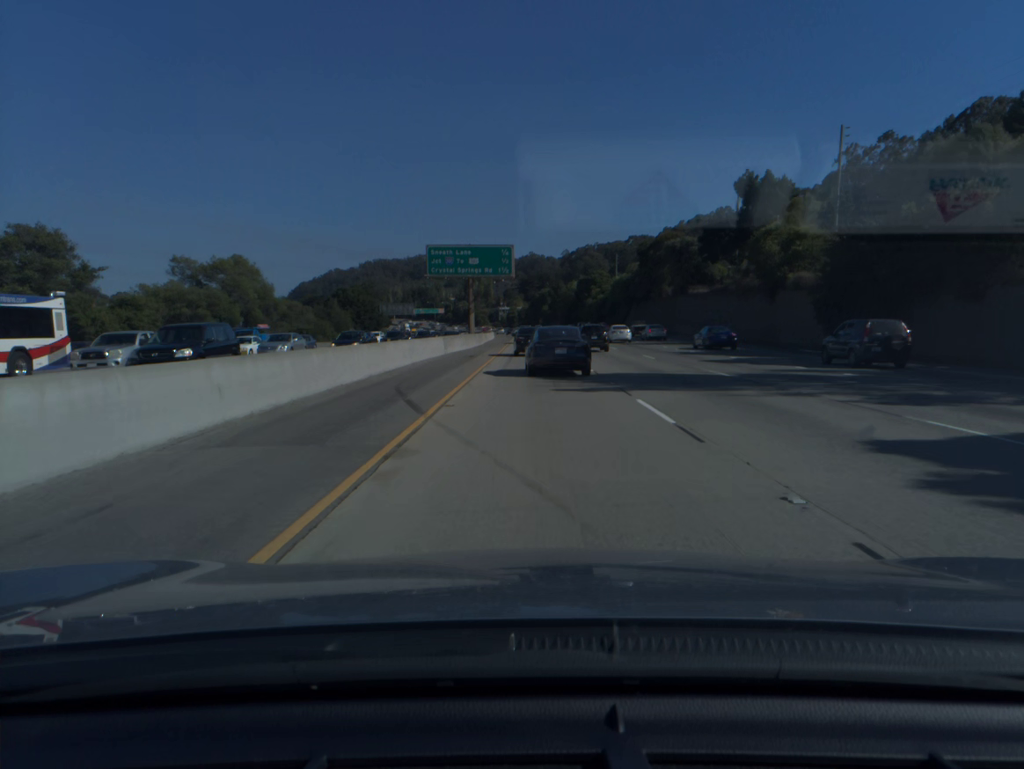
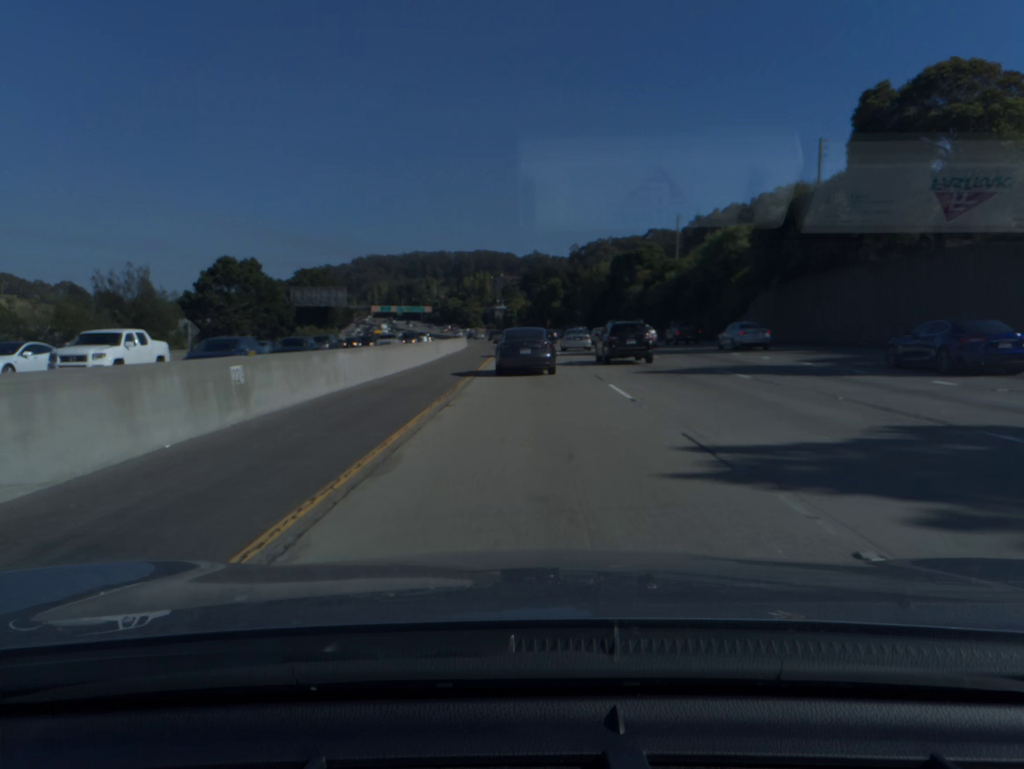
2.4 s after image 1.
(0.0, +72.4) m; 0°
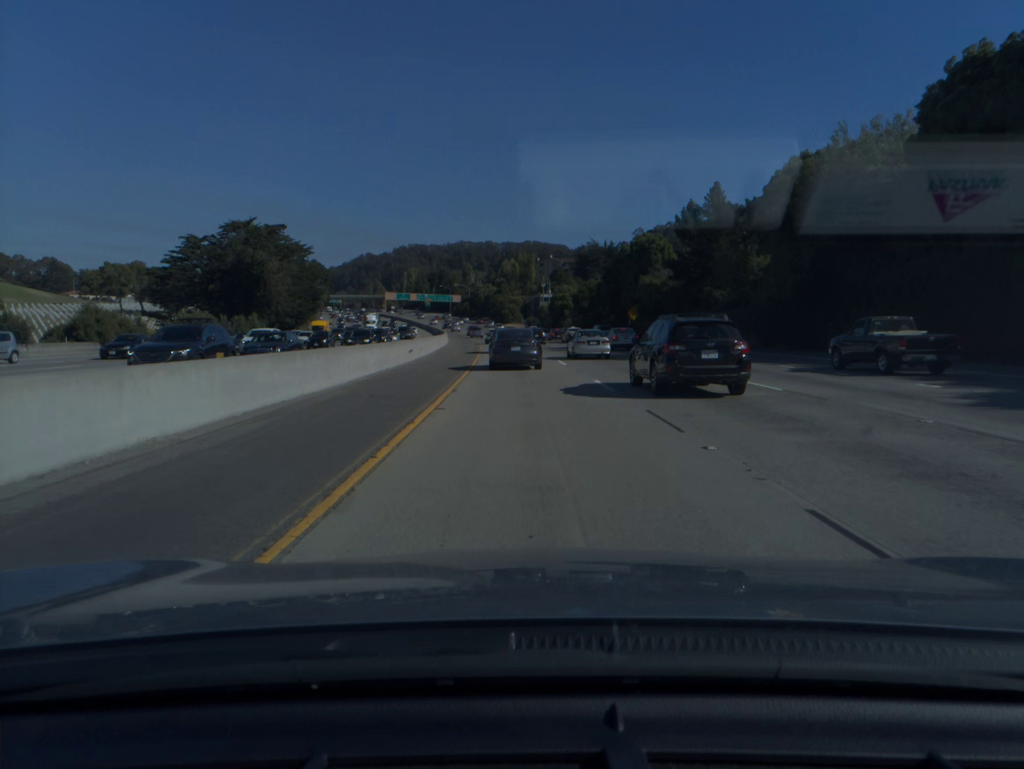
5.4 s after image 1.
(-1.7, +88.7) m; -3°
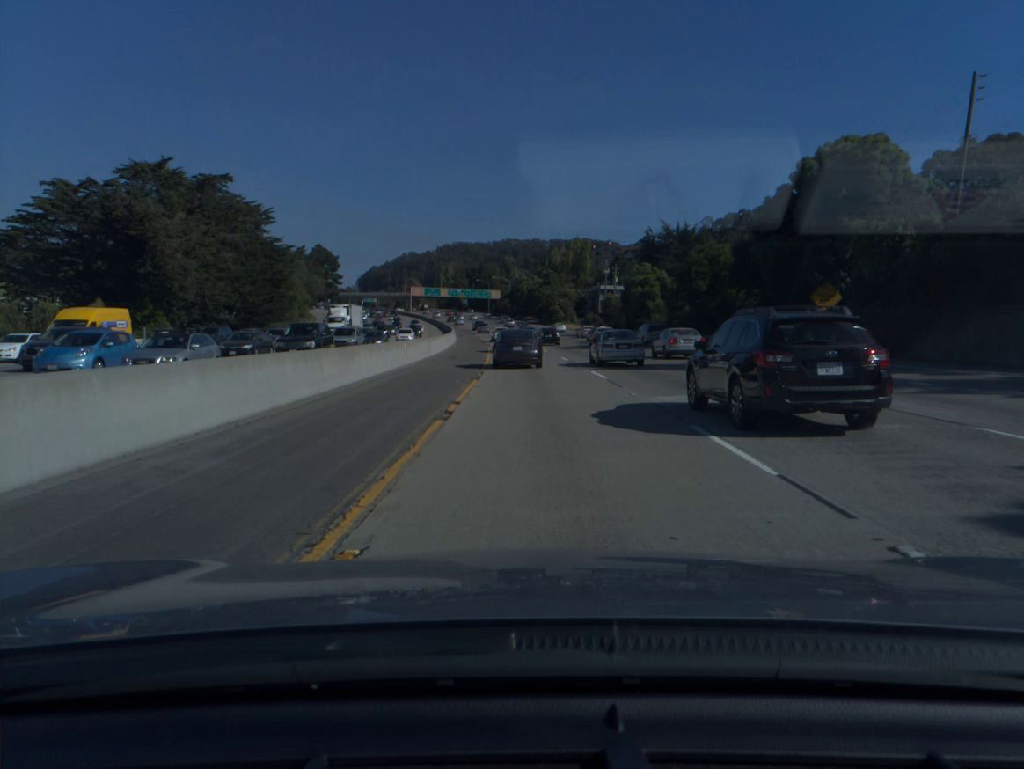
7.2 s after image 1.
(-1.7, +52.7) m; -3°
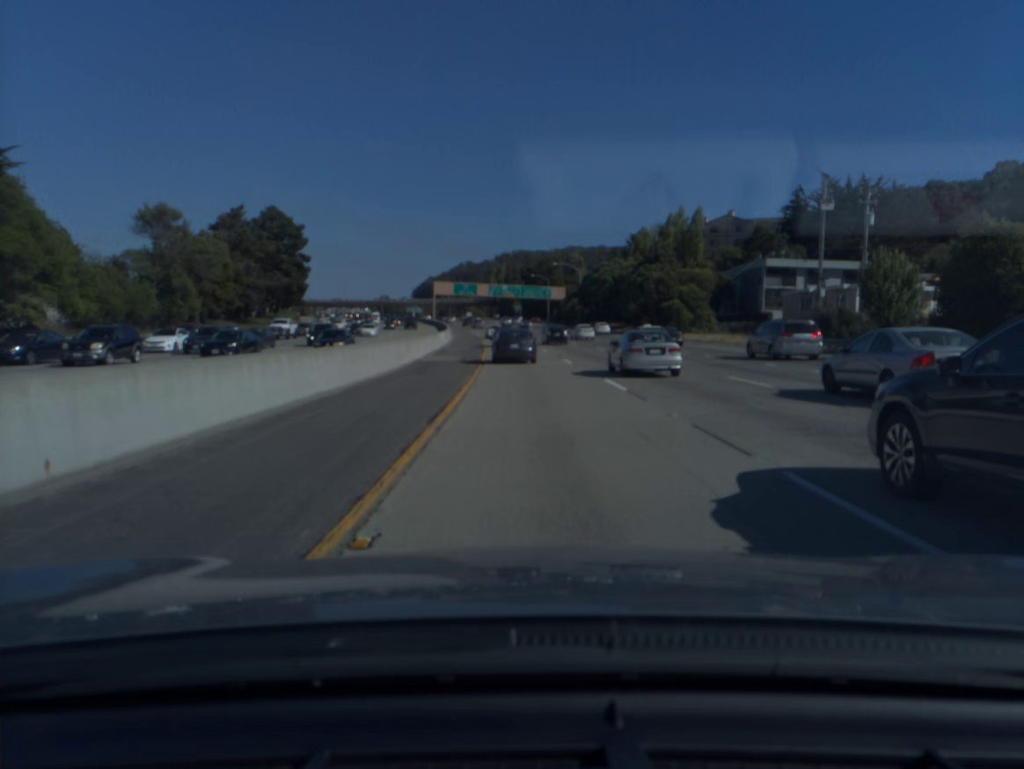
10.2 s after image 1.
(-3.3, +87.2) m; -4°
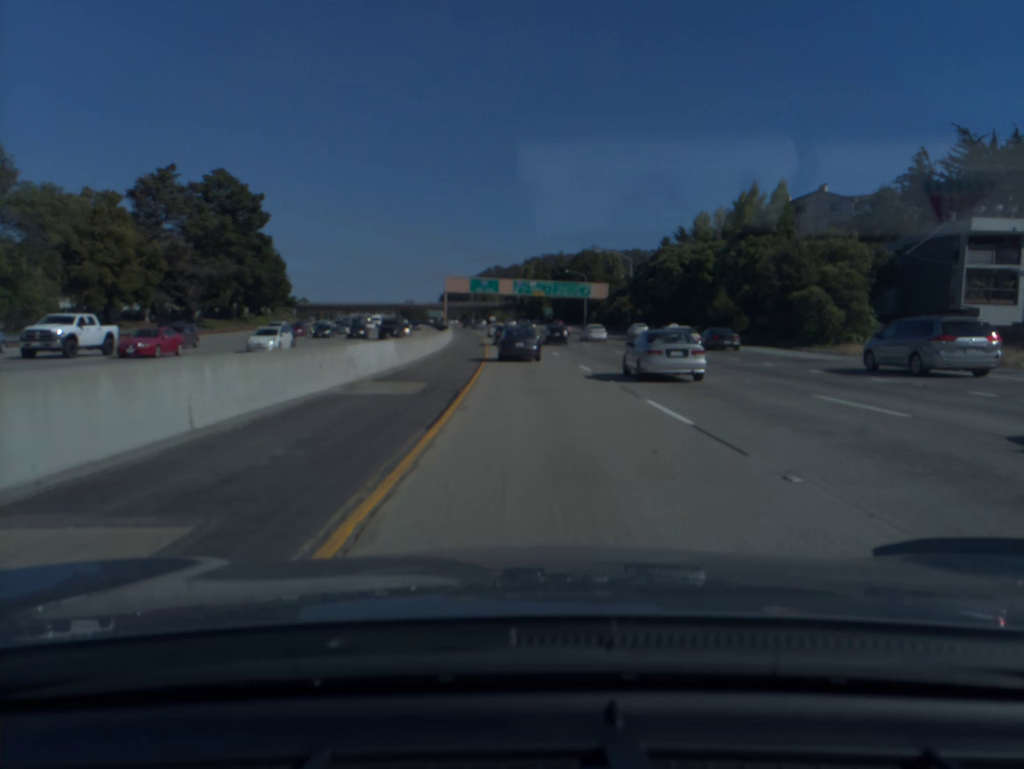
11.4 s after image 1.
(-0.7, +35.0) m; -2°
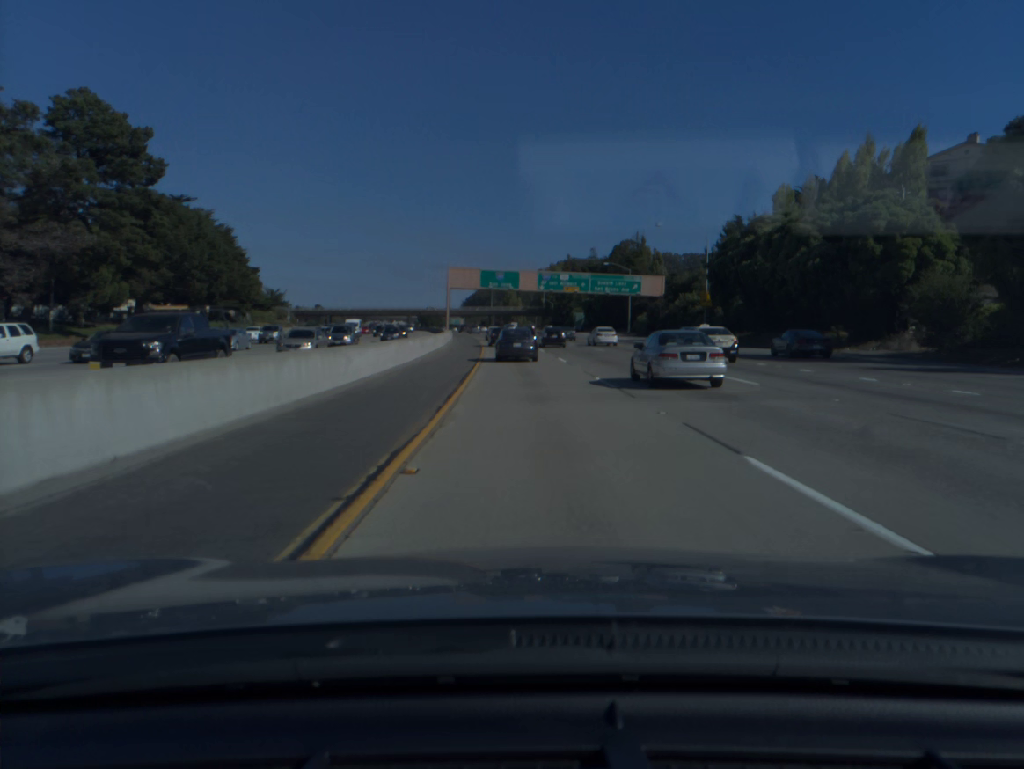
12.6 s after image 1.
(-0.5, +35.2) m; -2°
